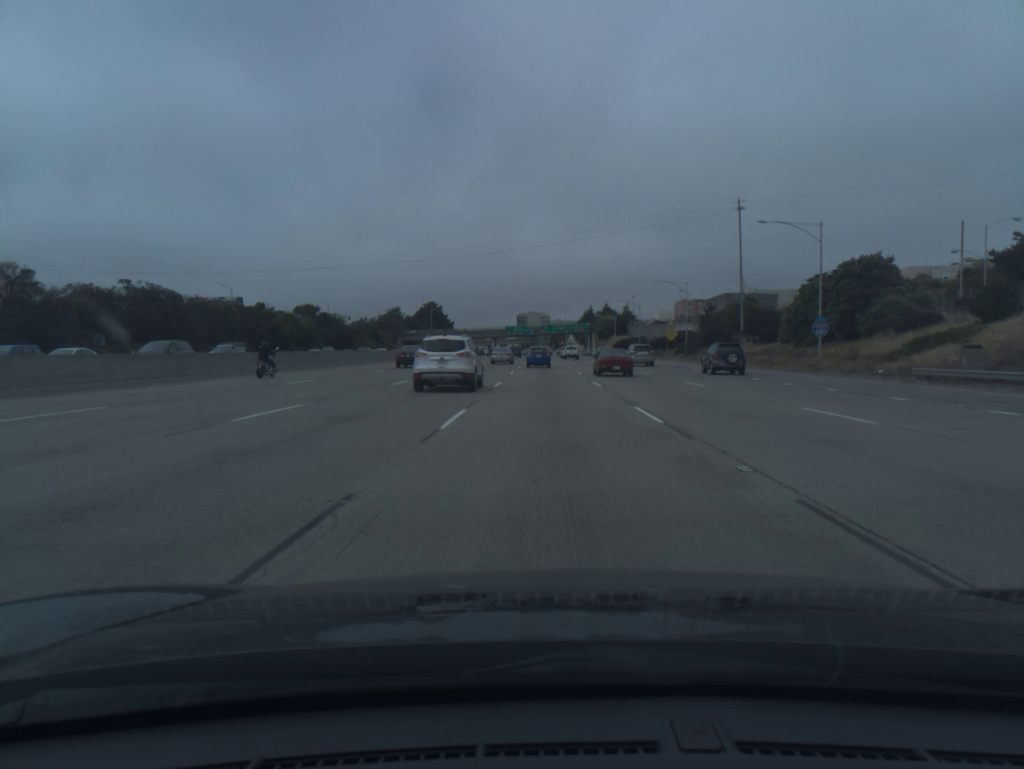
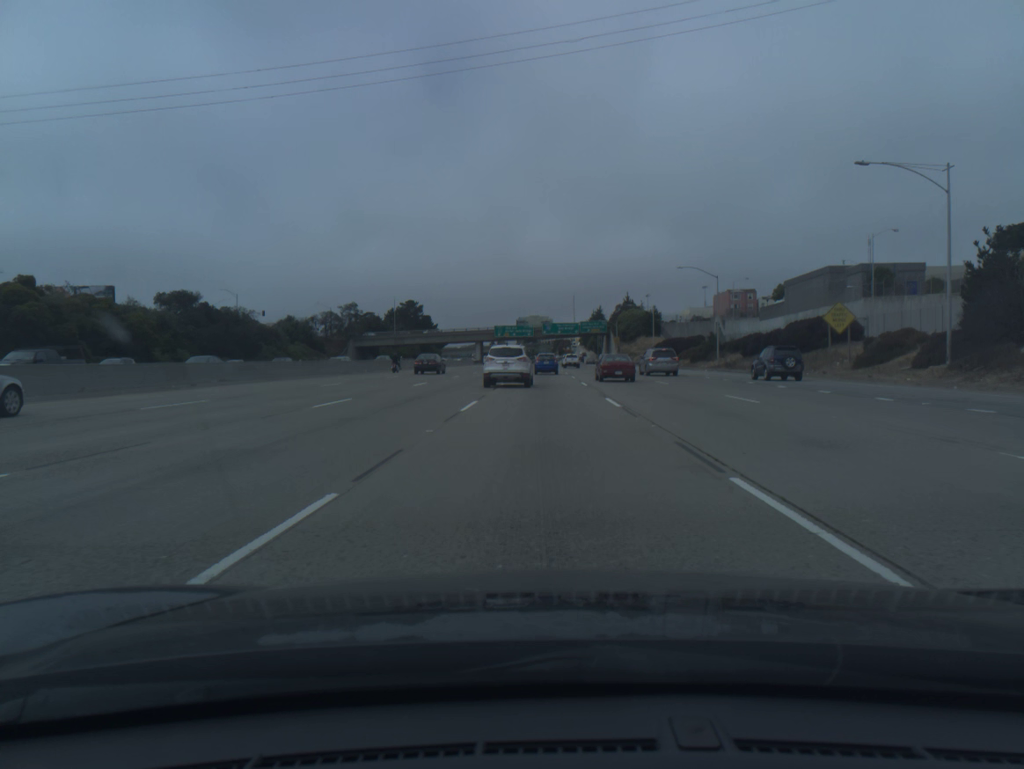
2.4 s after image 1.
(+0.1, +66.3) m; 0°
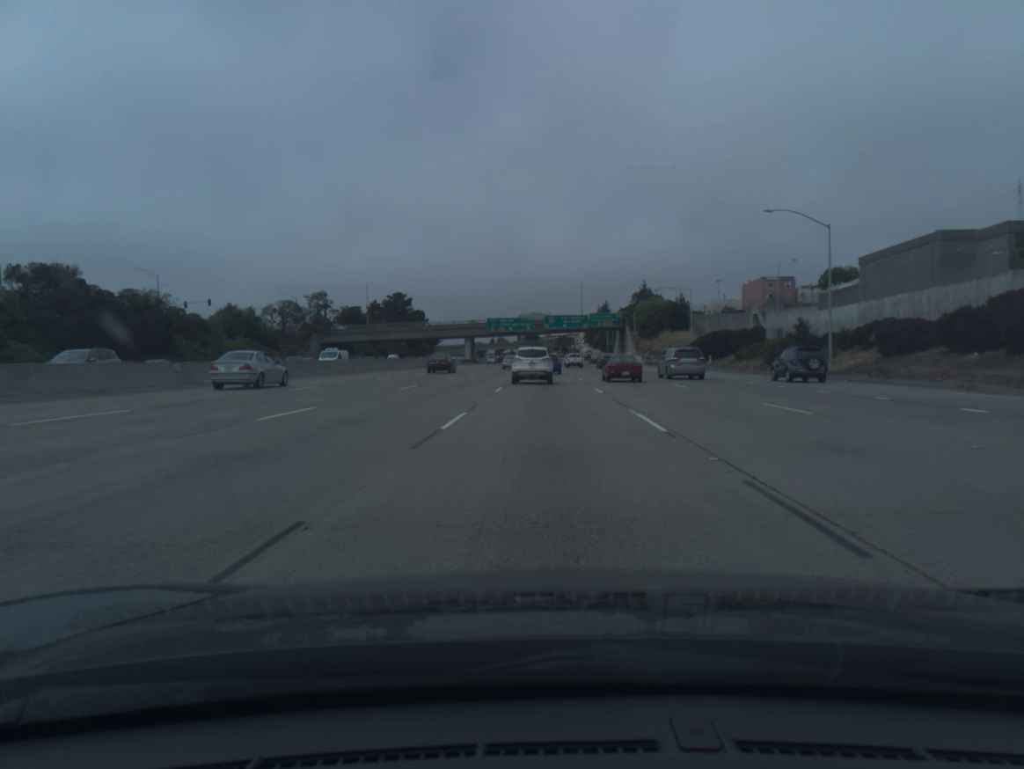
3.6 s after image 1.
(-0.1, +33.0) m; 0°
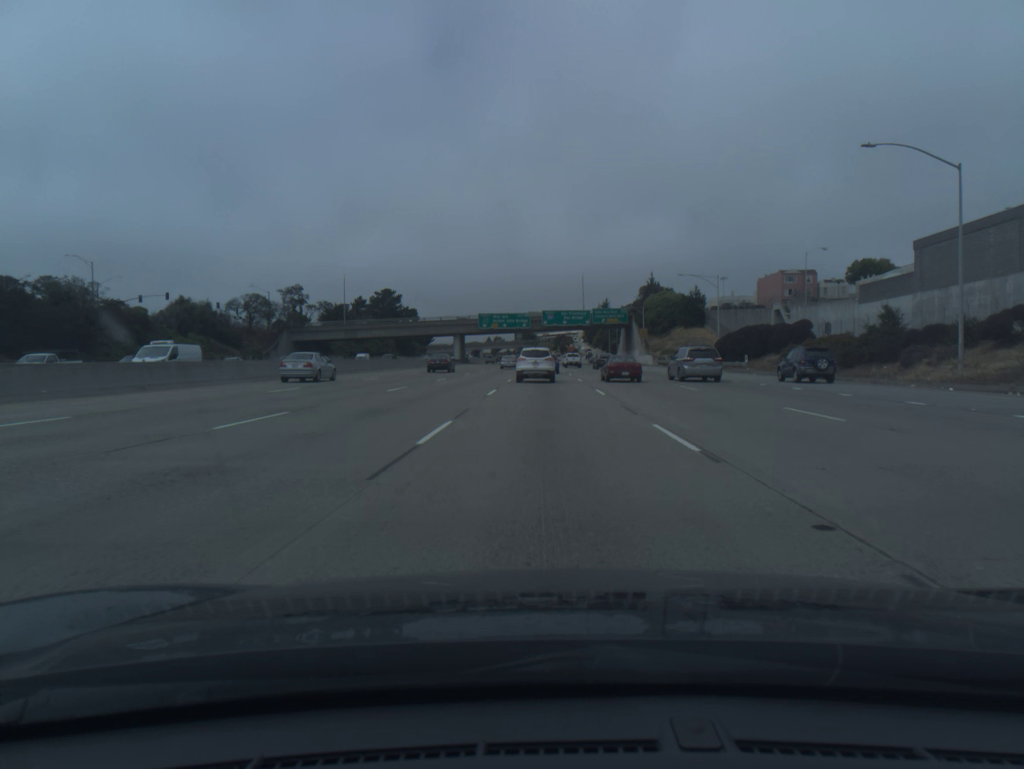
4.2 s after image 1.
(0.0, +16.5) m; 0°
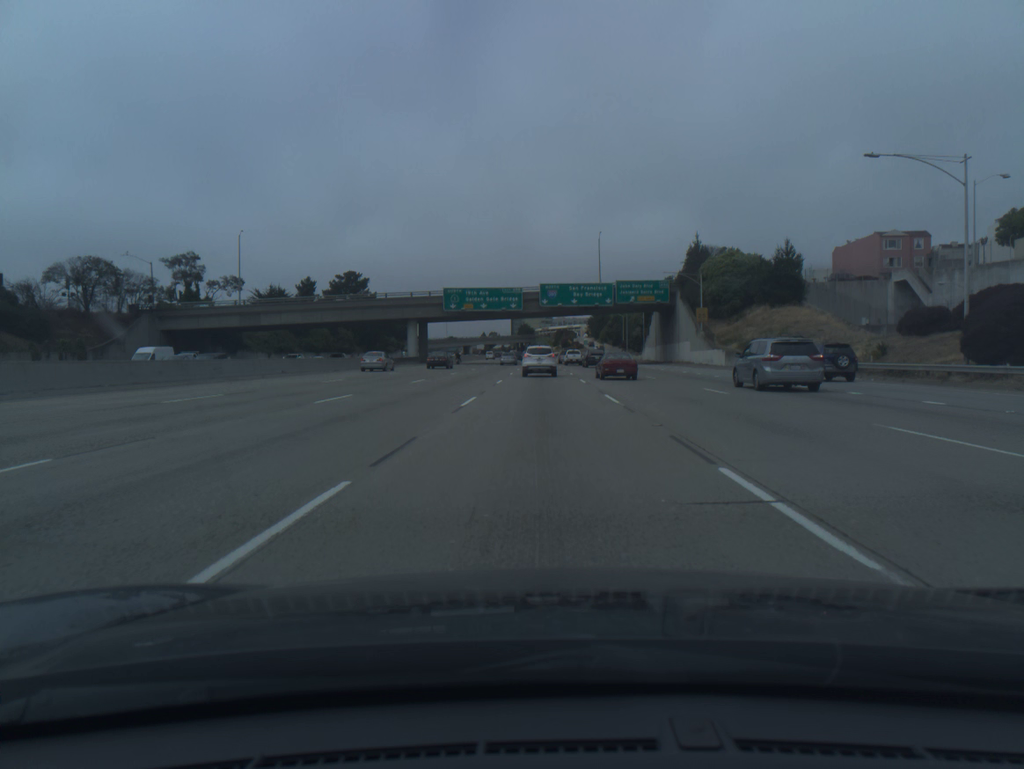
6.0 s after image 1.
(+0.2, +49.5) m; 0°
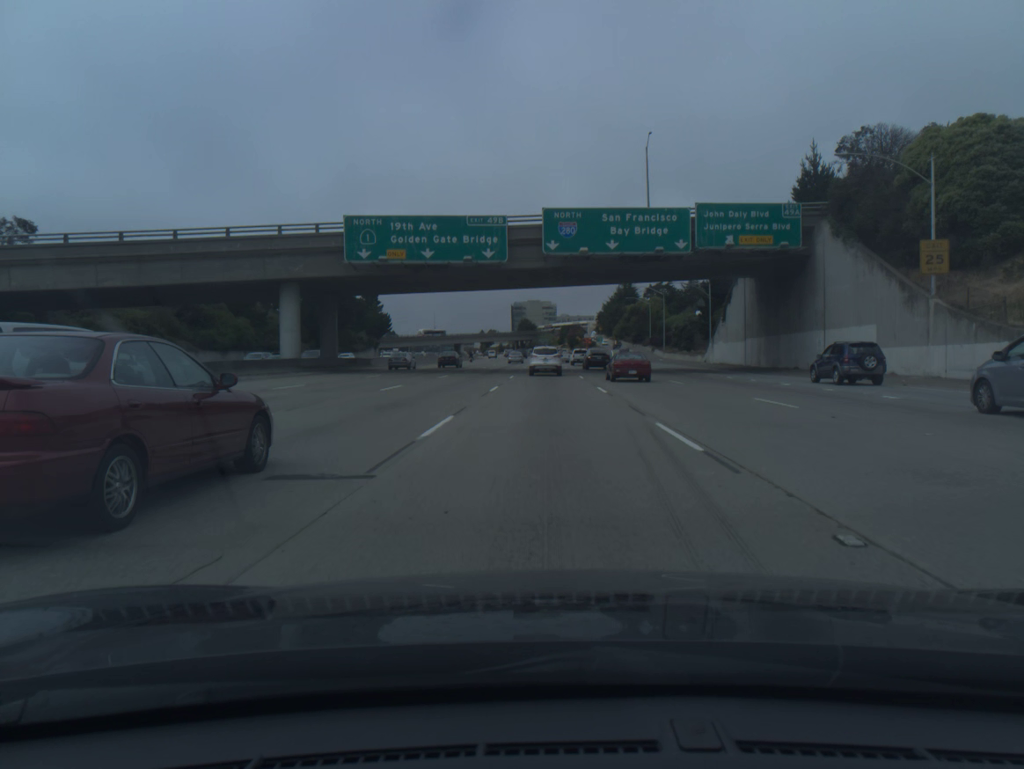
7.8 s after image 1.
(-0.1, +49.8) m; 0°
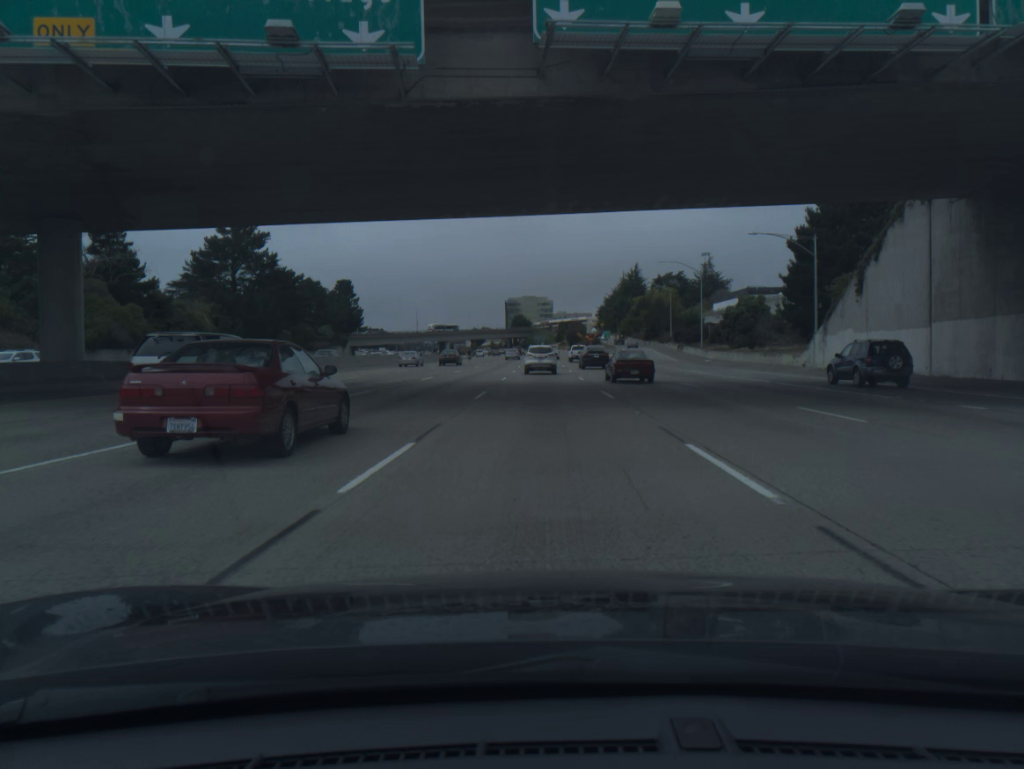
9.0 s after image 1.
(+0.1, +32.9) m; 0°
